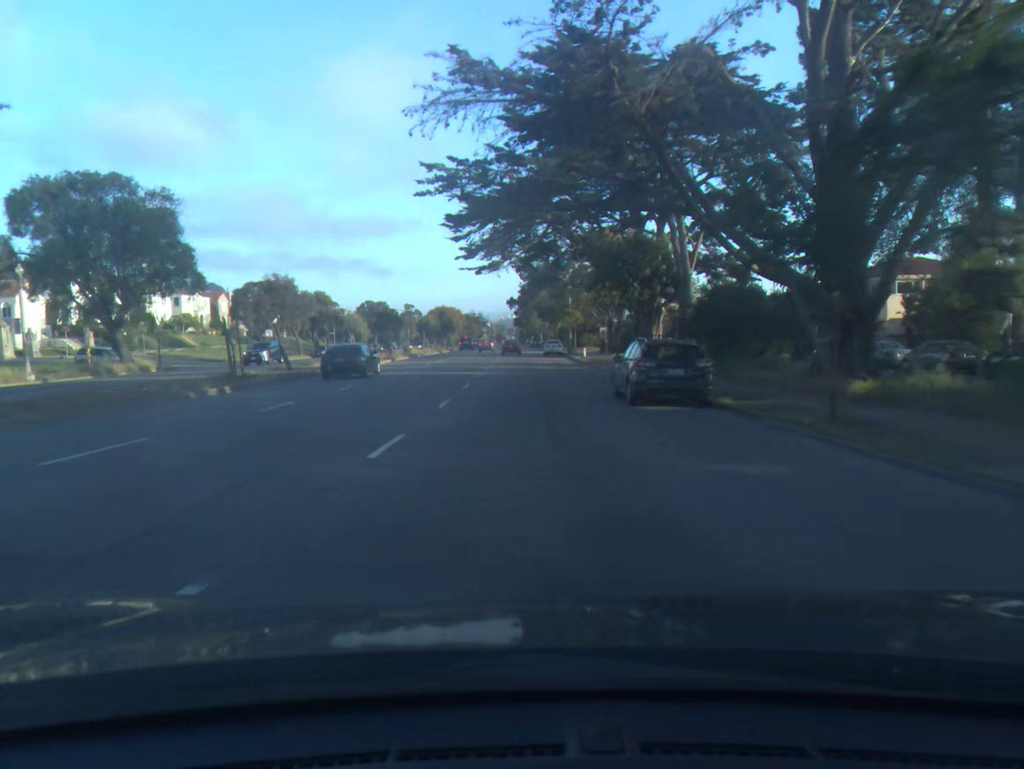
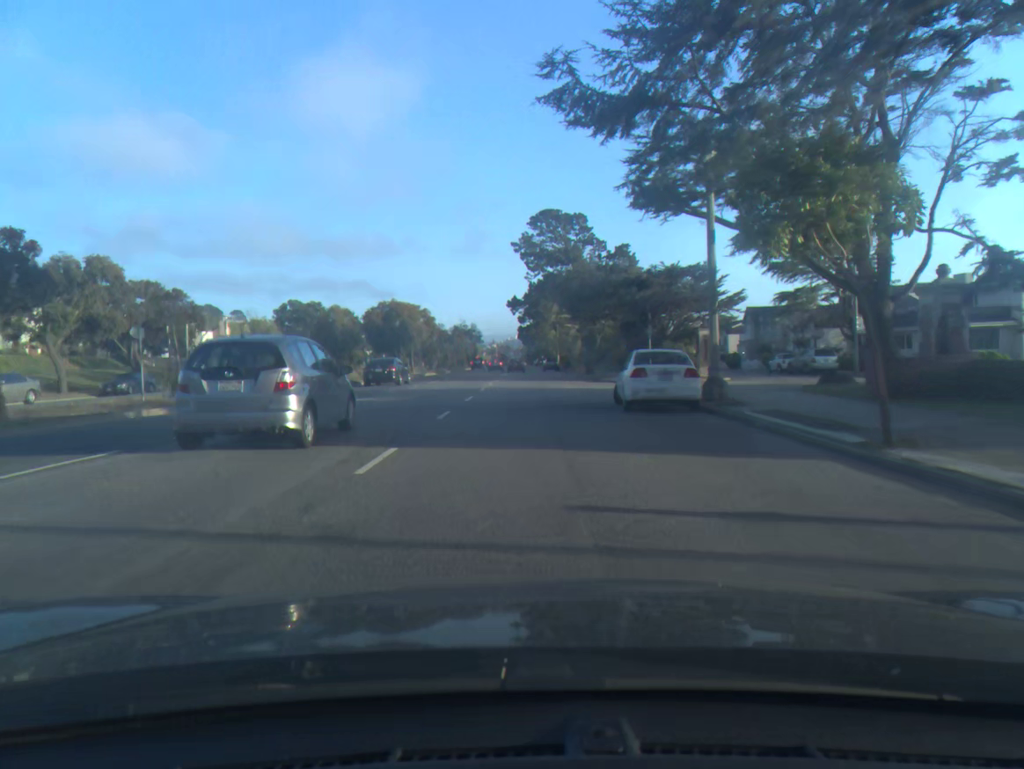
(0.0, +52.3) m; -1°
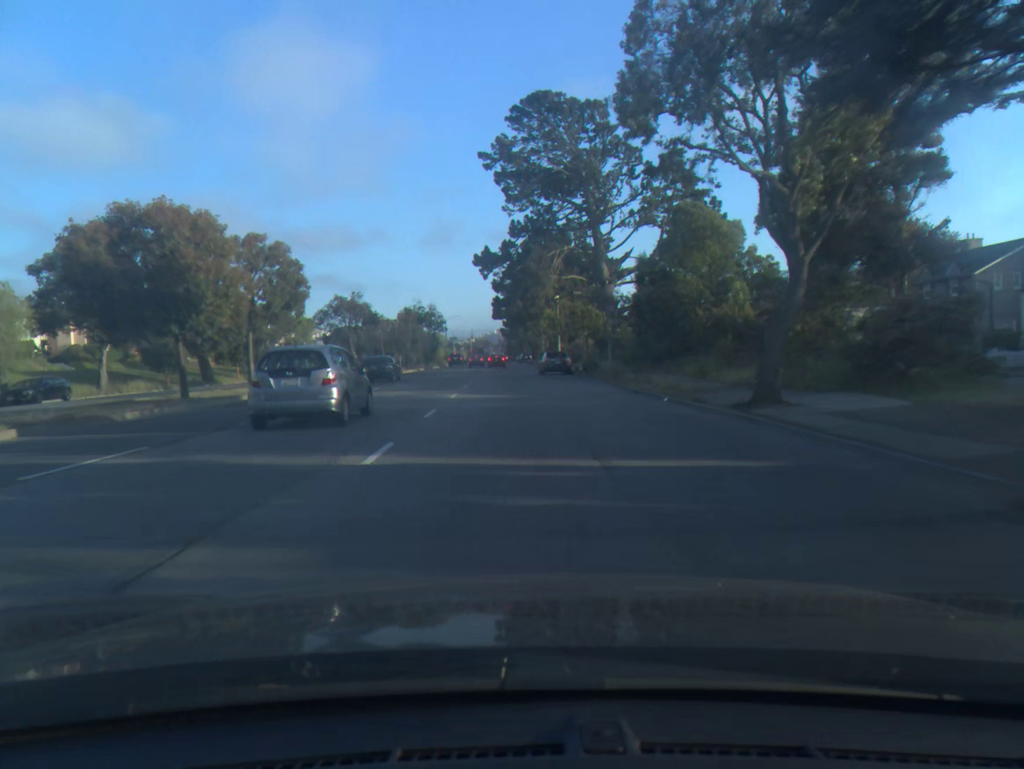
(+0.4, +43.1) m; +2°
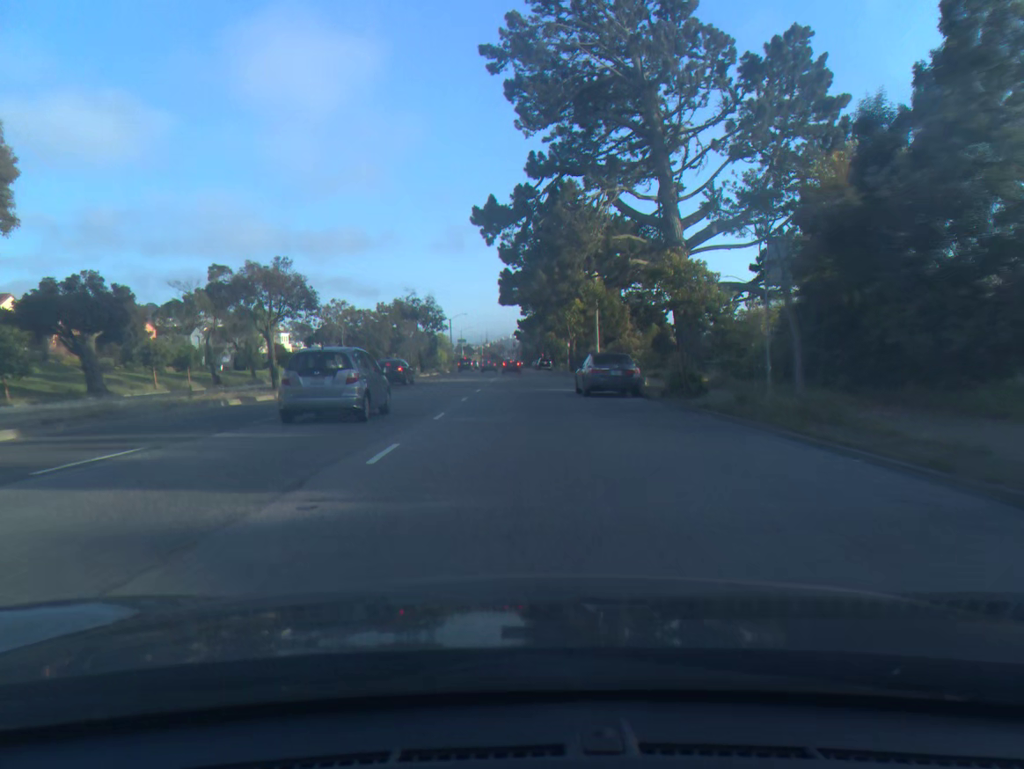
(-0.2, +21.7) m; -1°
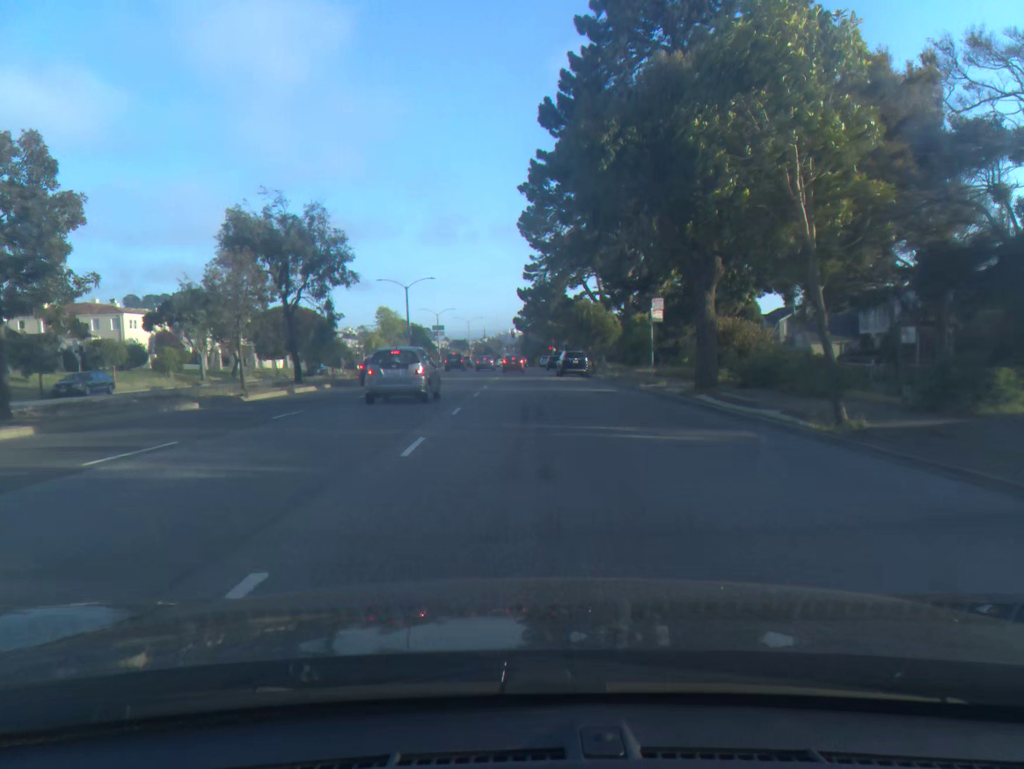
(-0.3, +50.6) m; 0°
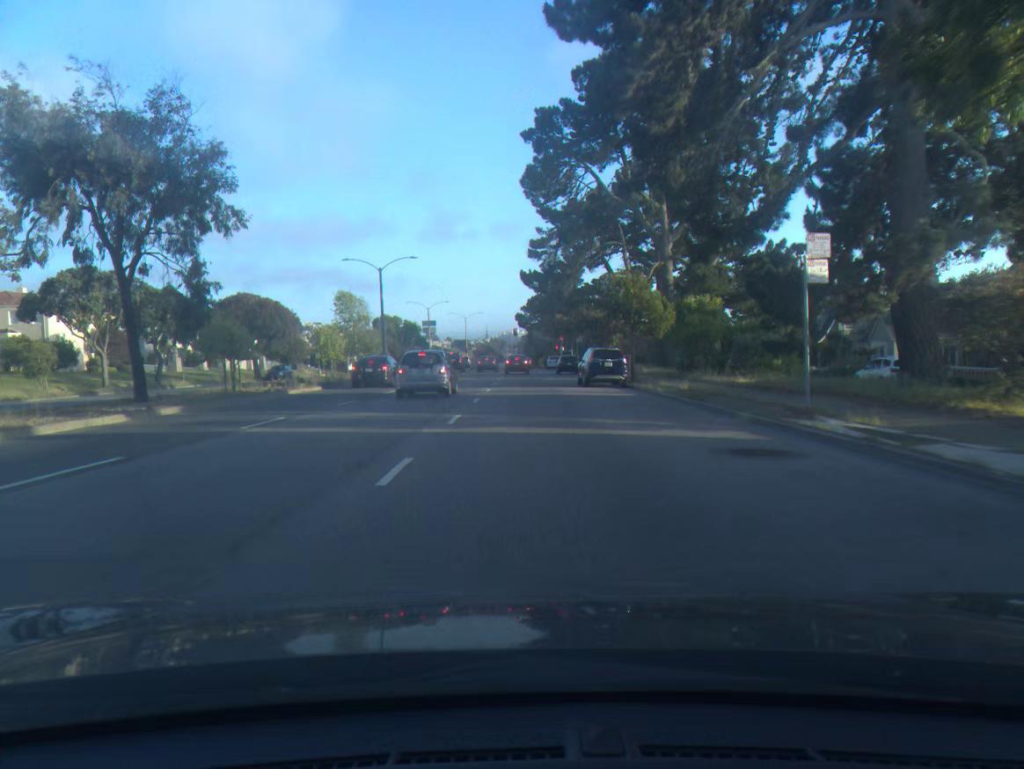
(0.0, +16.9) m; 0°
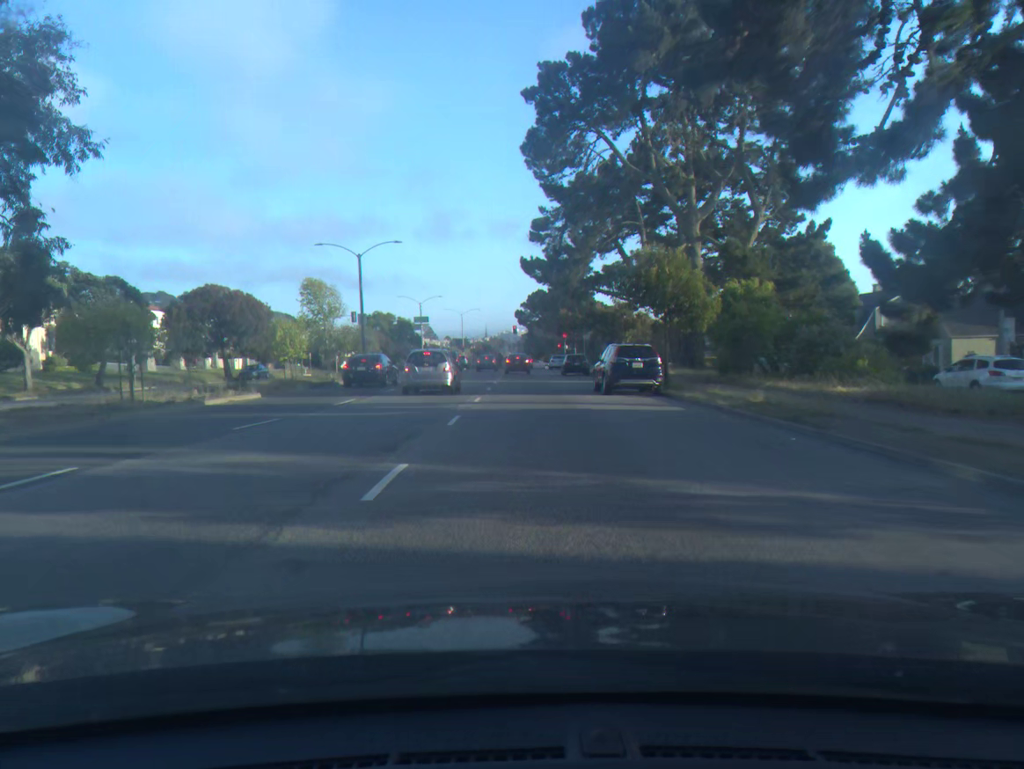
(0.0, +7.8) m; 0°
